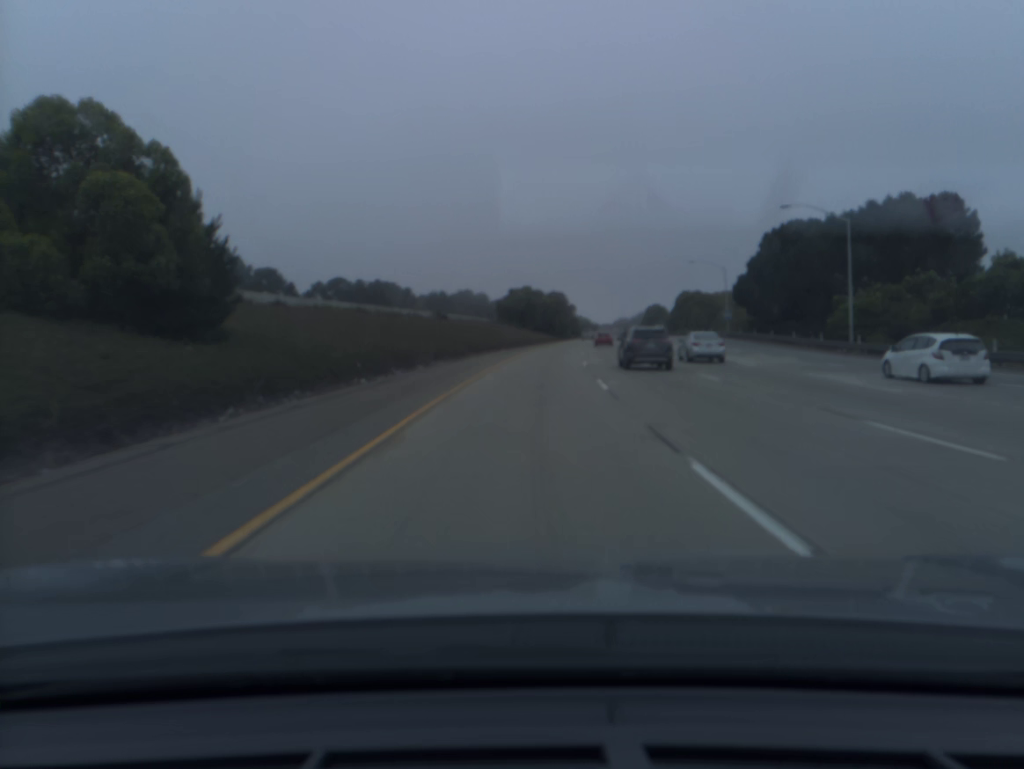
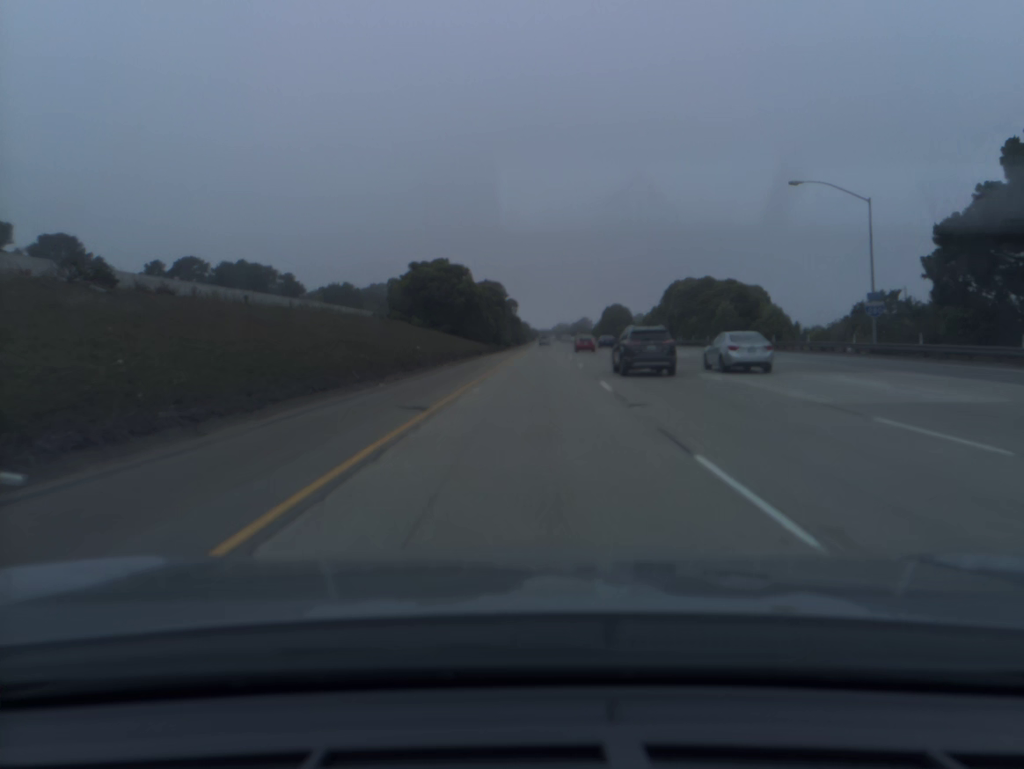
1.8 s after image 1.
(+2.6, +58.4) m; +5°
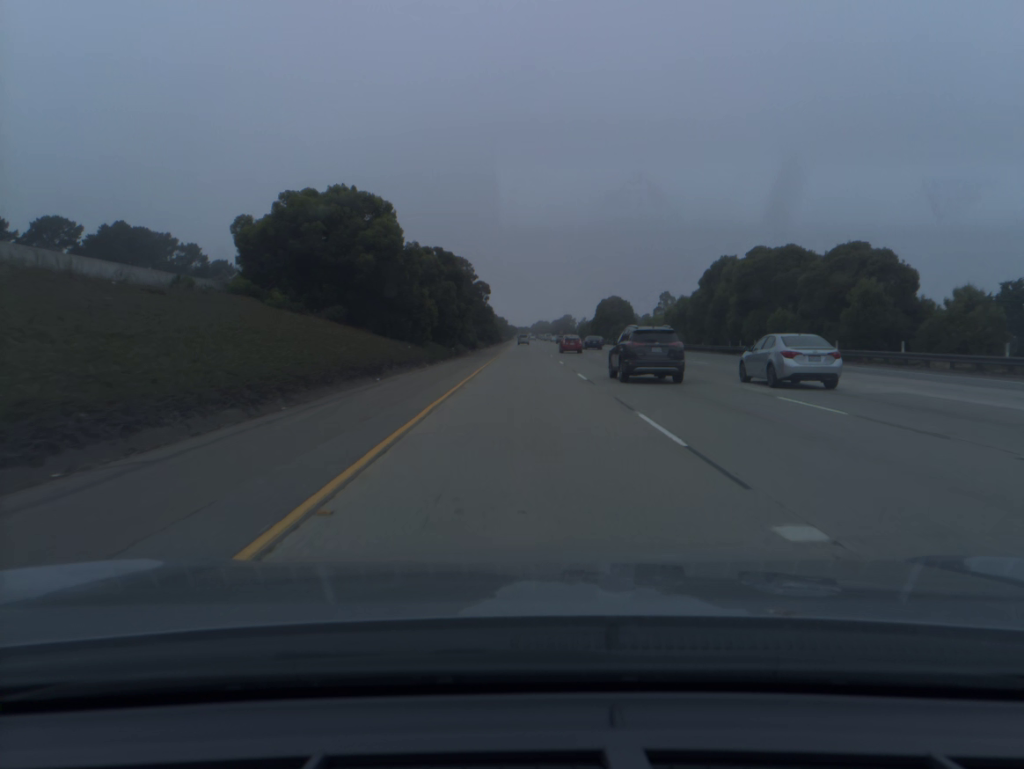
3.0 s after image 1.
(+0.7, +39.0) m; +2°
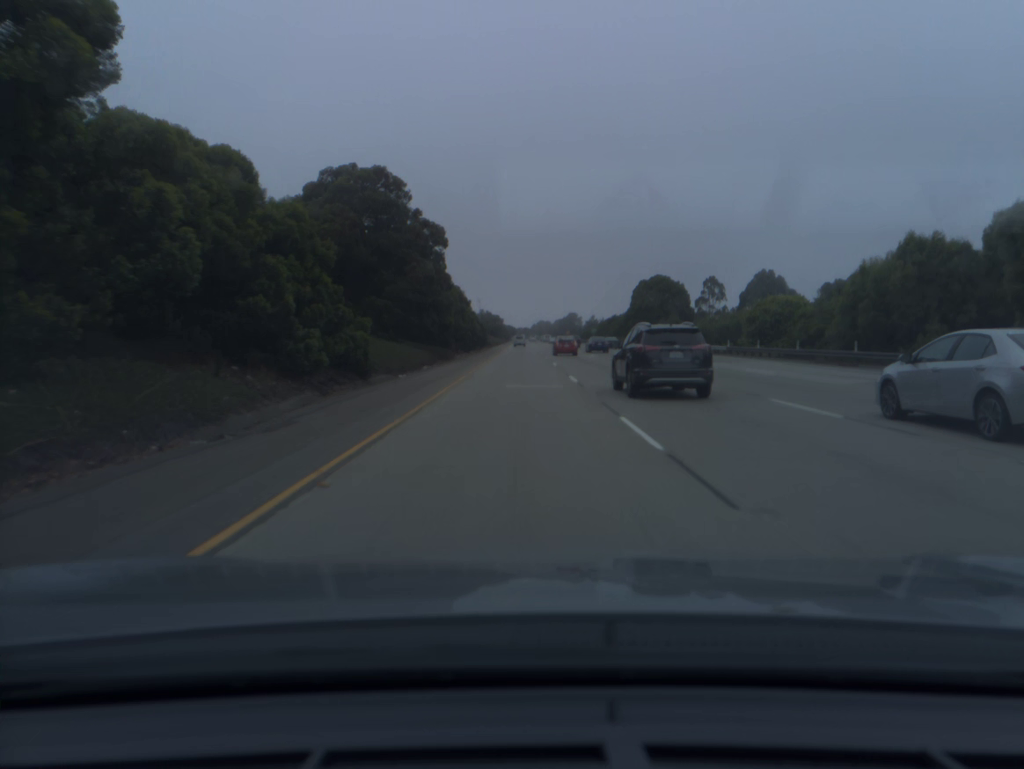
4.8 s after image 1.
(+0.4, +58.9) m; 0°
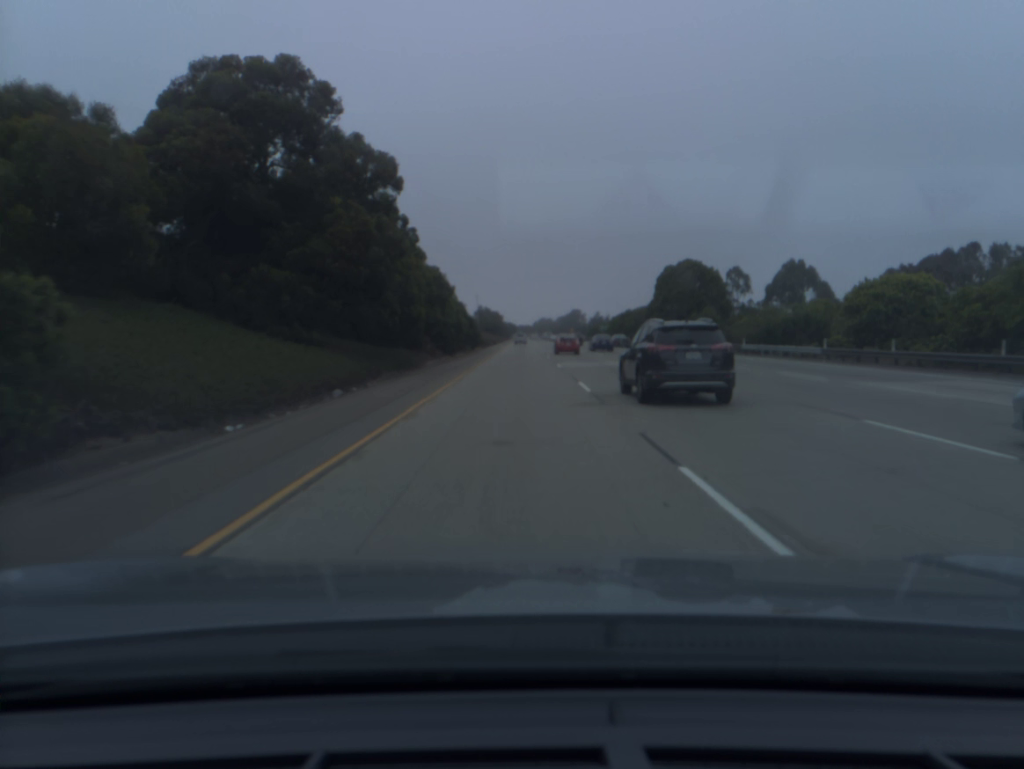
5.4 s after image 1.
(0.0, +19.7) m; 0°
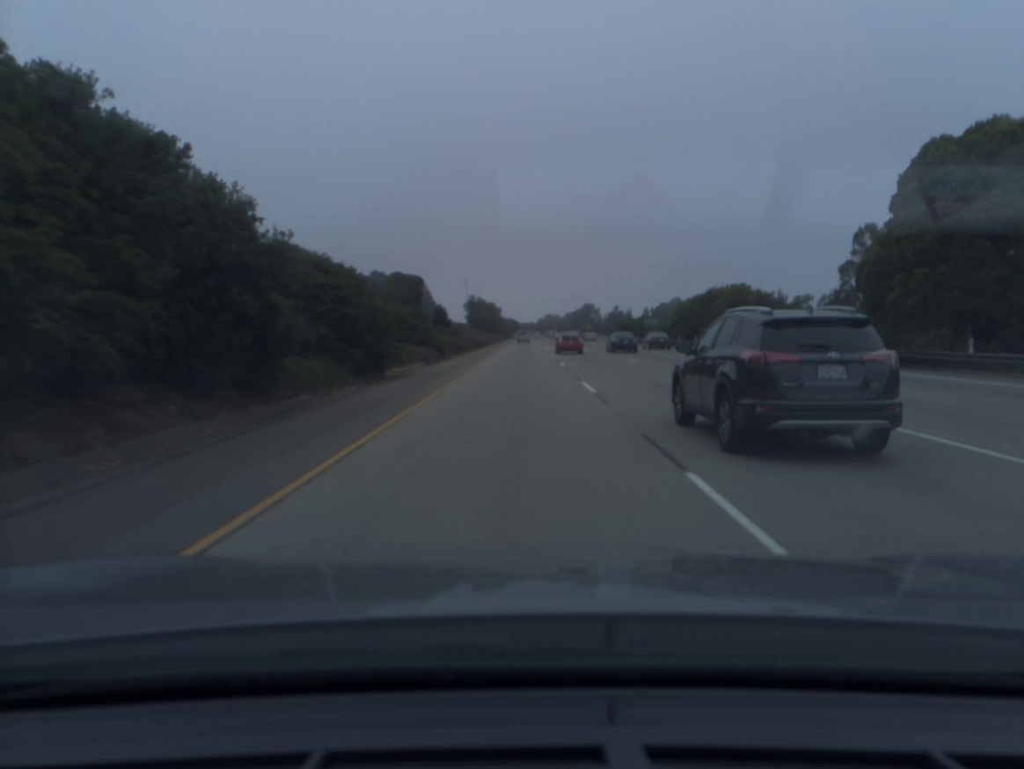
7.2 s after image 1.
(-0.2, +58.9) m; 0°
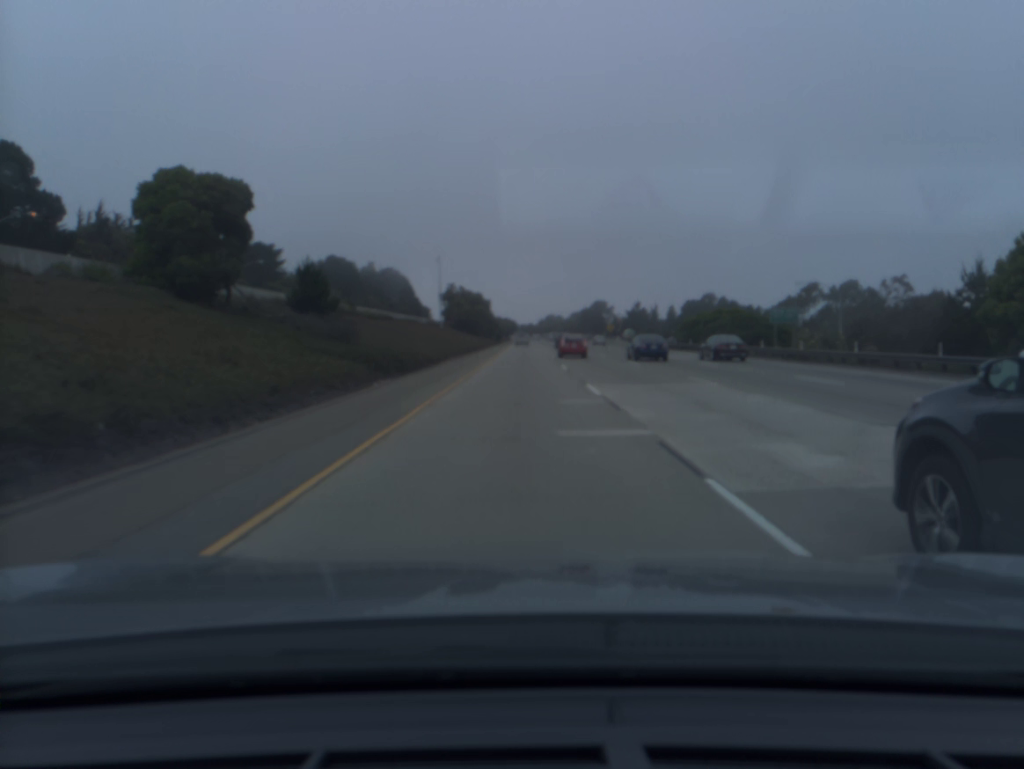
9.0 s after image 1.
(0.0, +58.9) m; 0°
